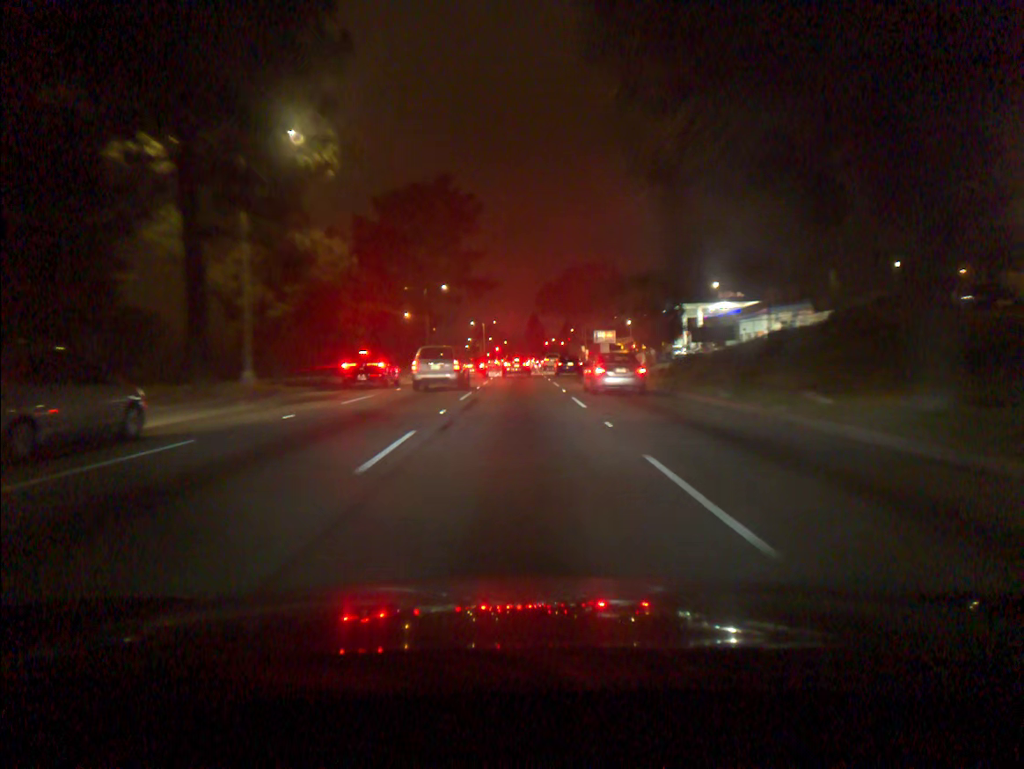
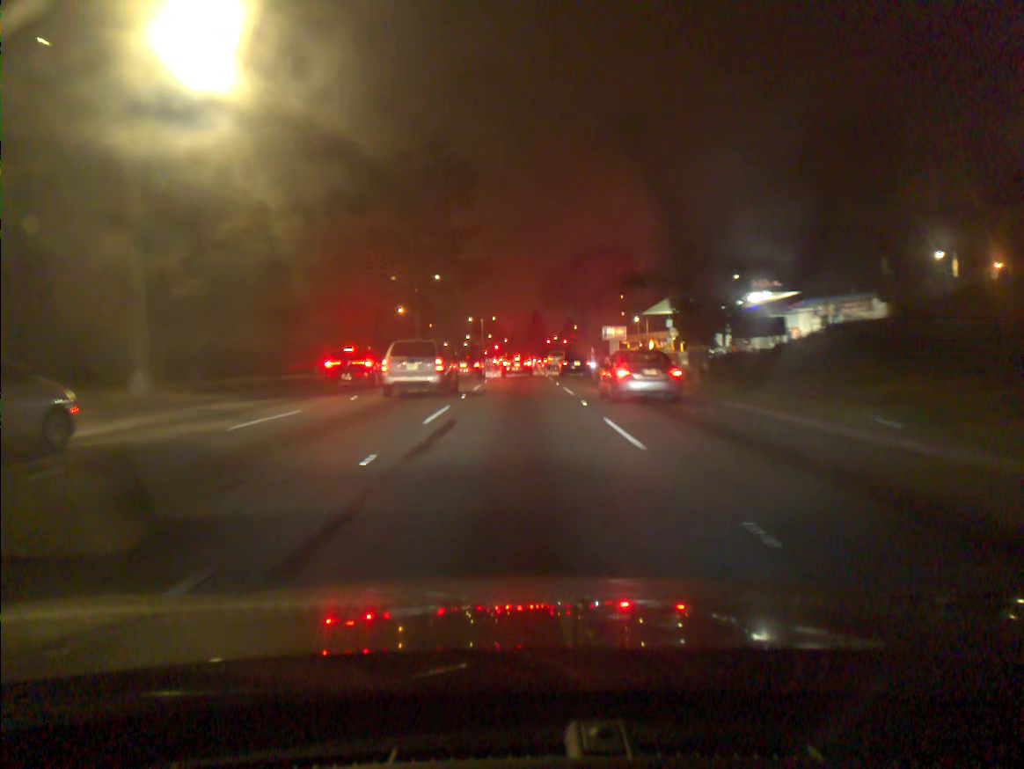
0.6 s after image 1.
(0.0, +8.8) m; 0°
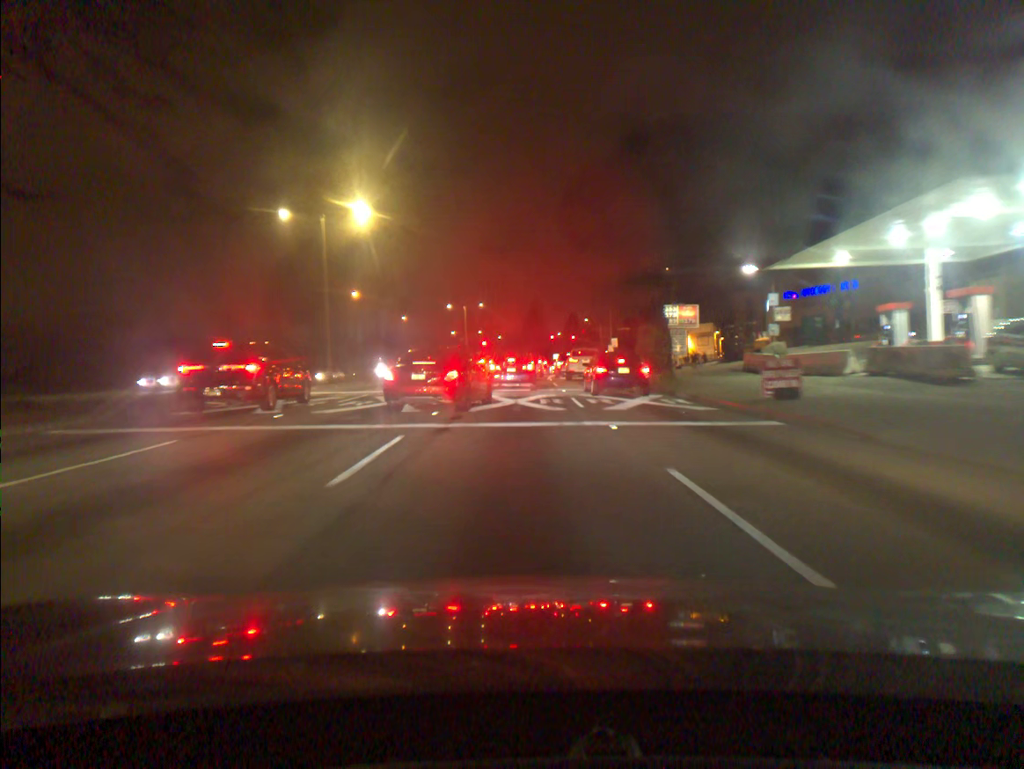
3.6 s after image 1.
(+0.1, +36.3) m; 0°
